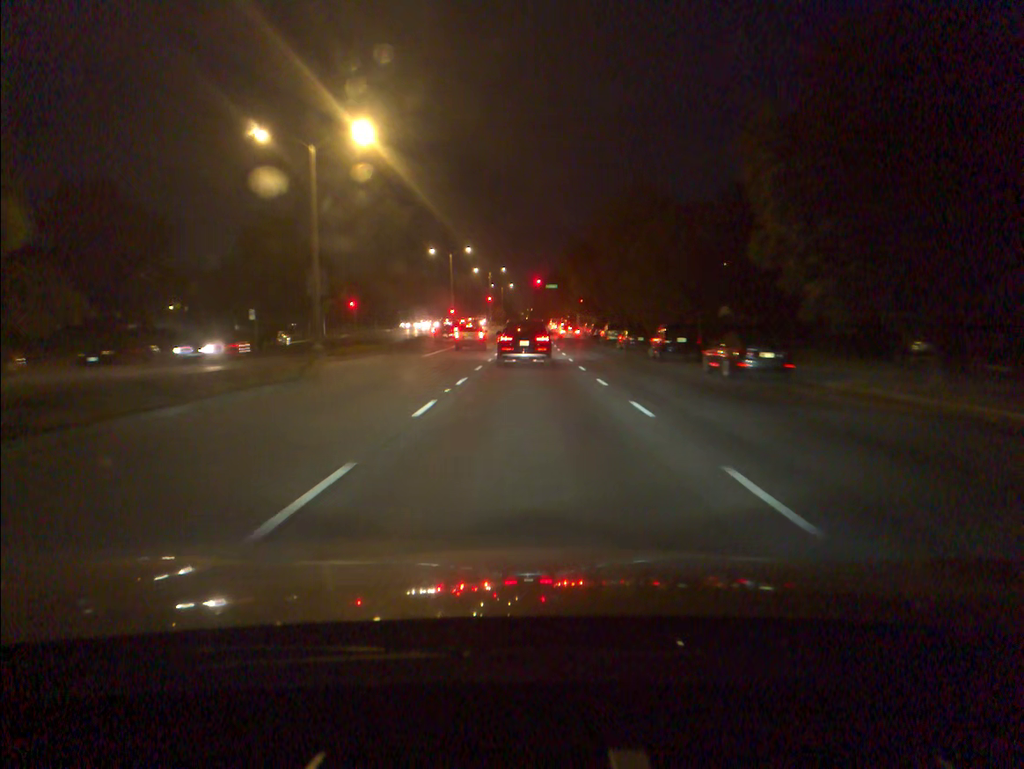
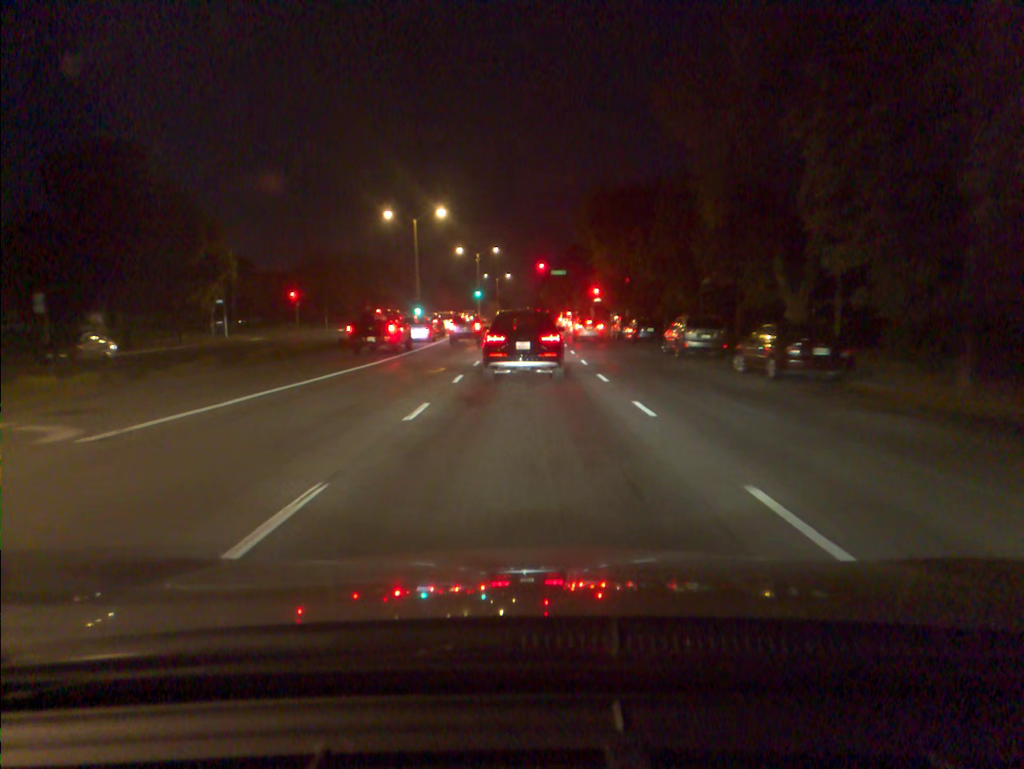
(0.0, +30.0) m; 0°
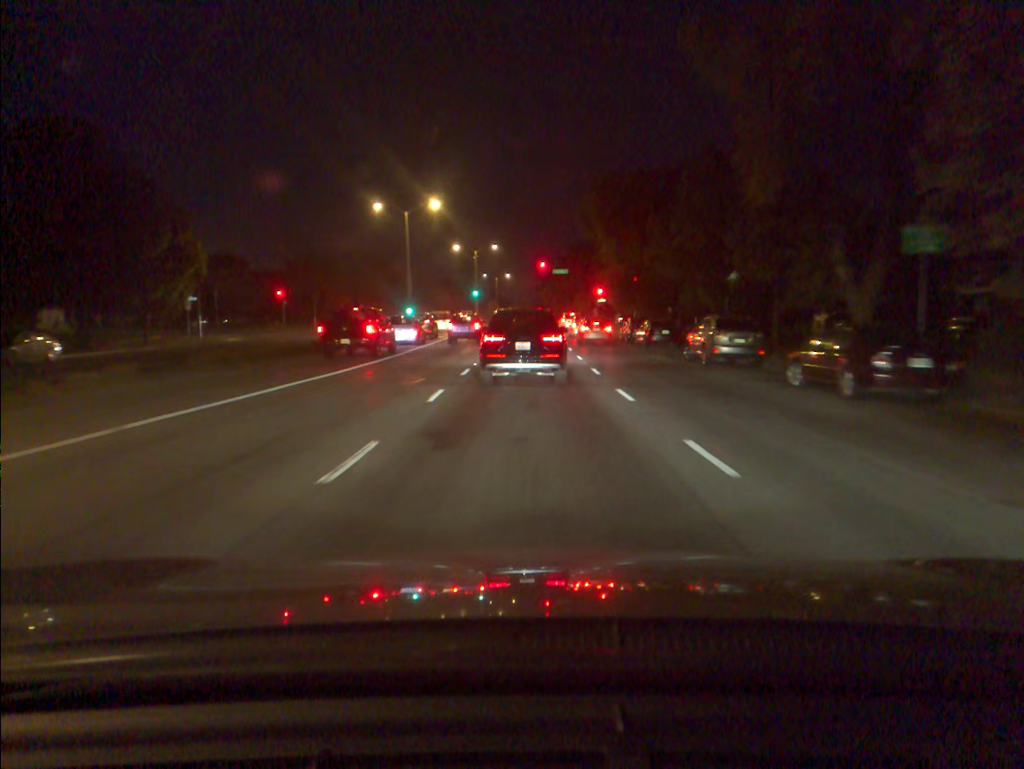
(0.0, +4.6) m; 0°
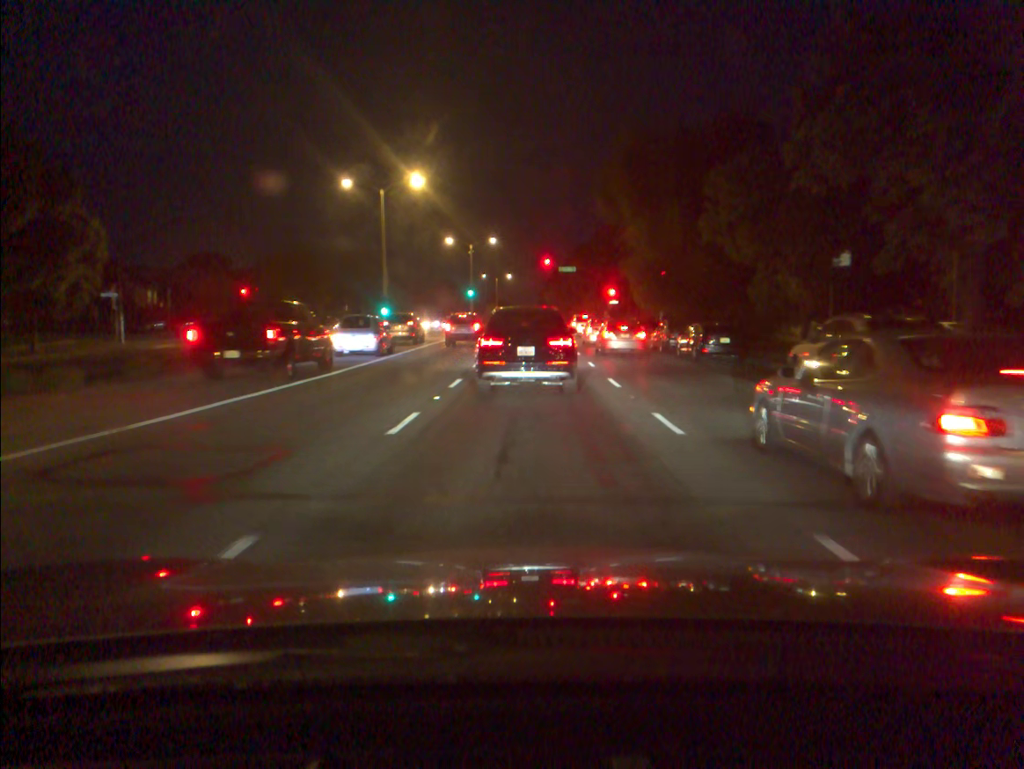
(0.0, +11.5) m; 0°
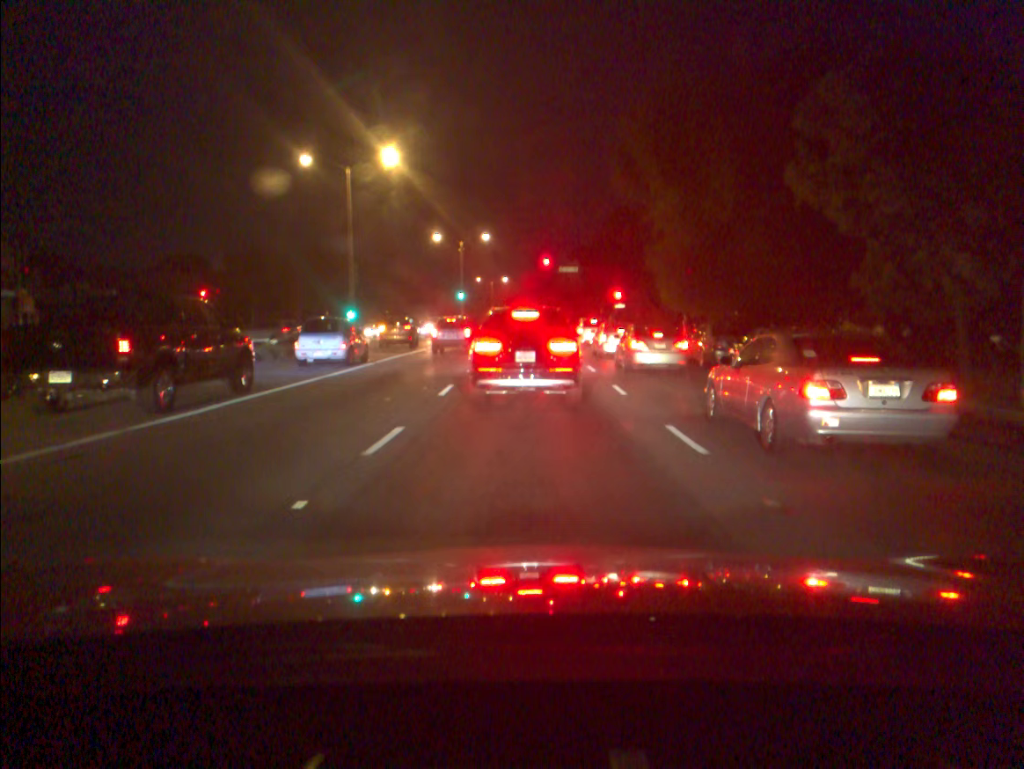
(0.0, +8.7) m; 0°
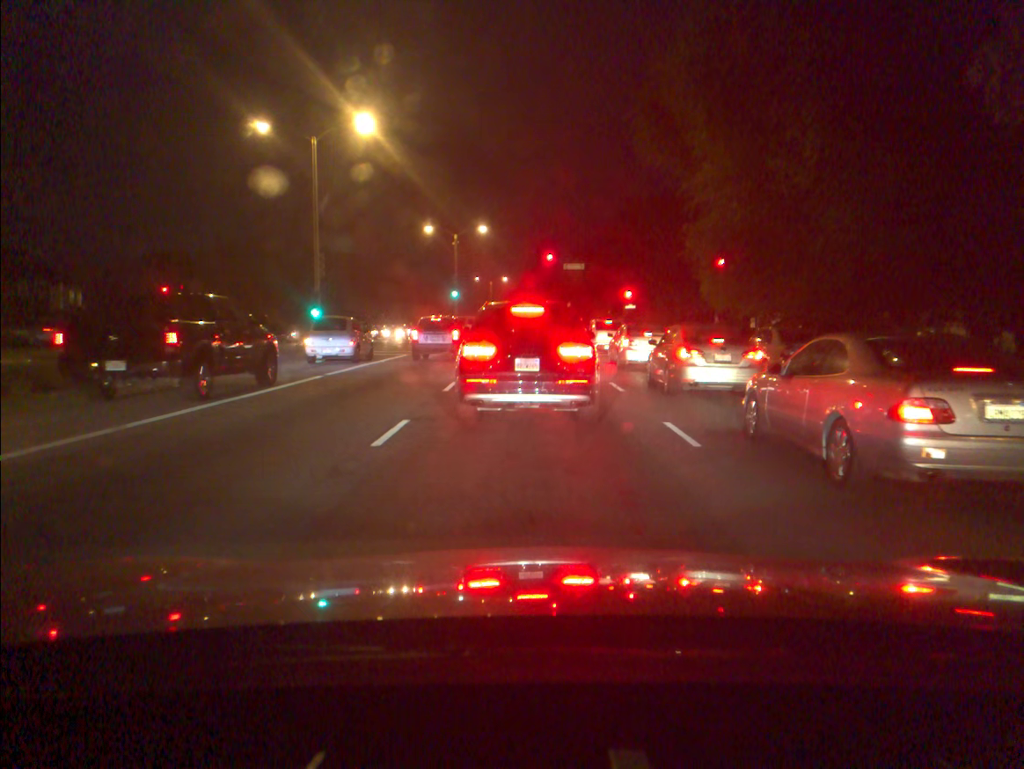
(0.0, +6.8) m; 0°
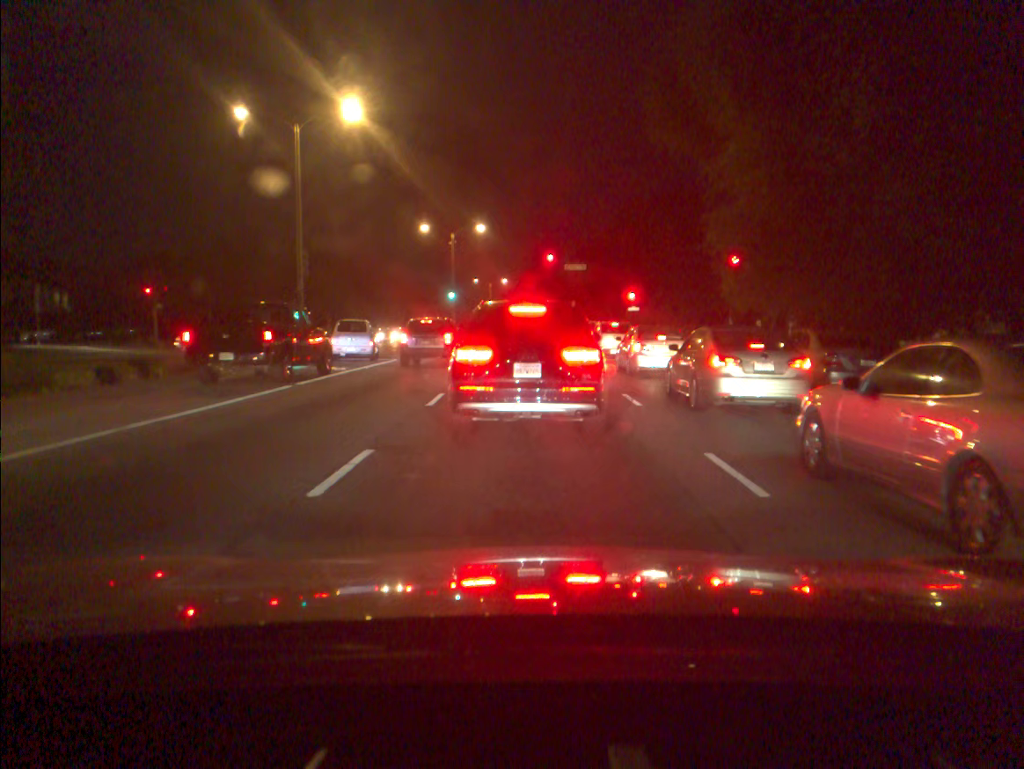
(0.0, +2.7) m; +1°
